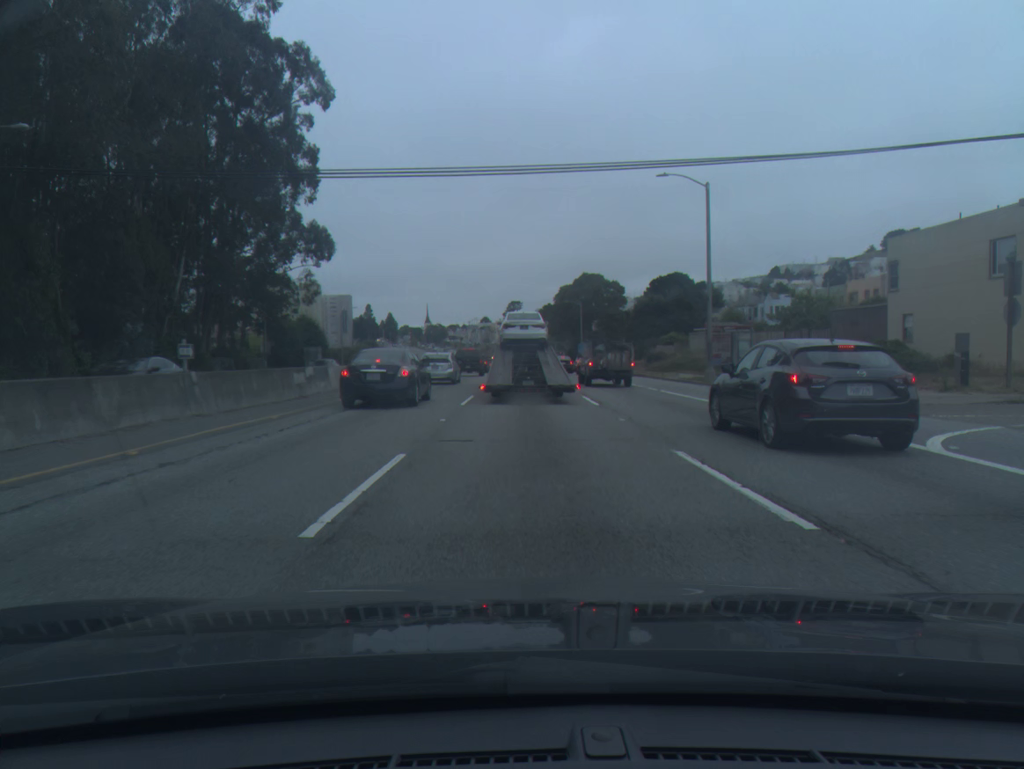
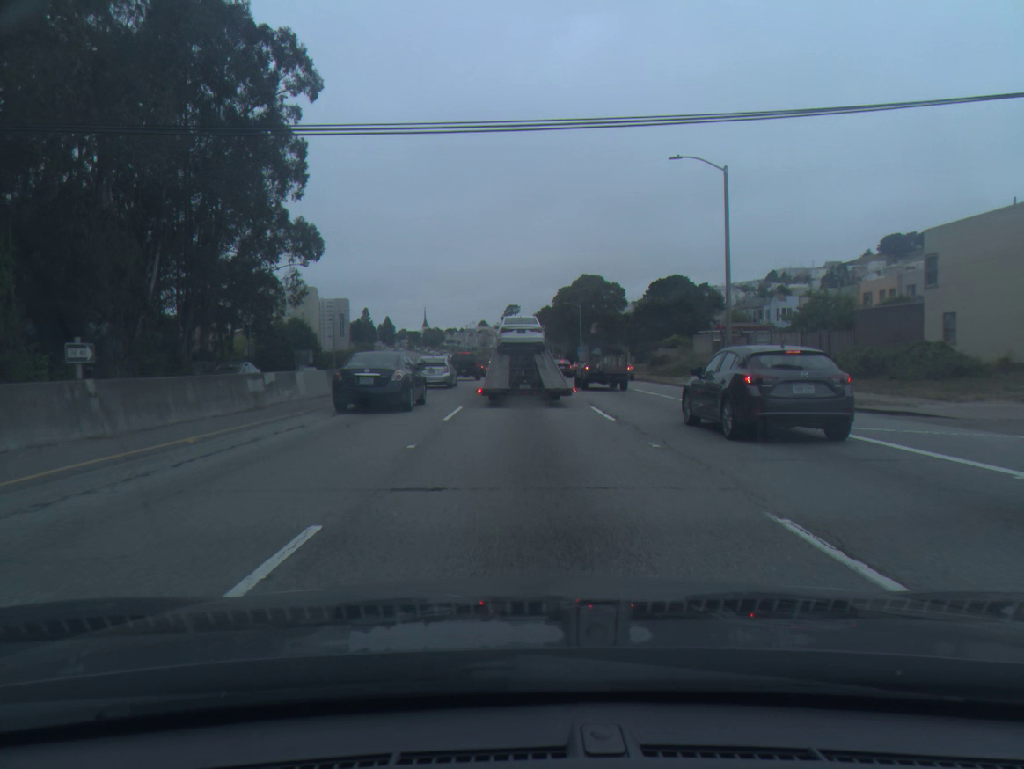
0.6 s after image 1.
(0.0, +4.0) m; 0°
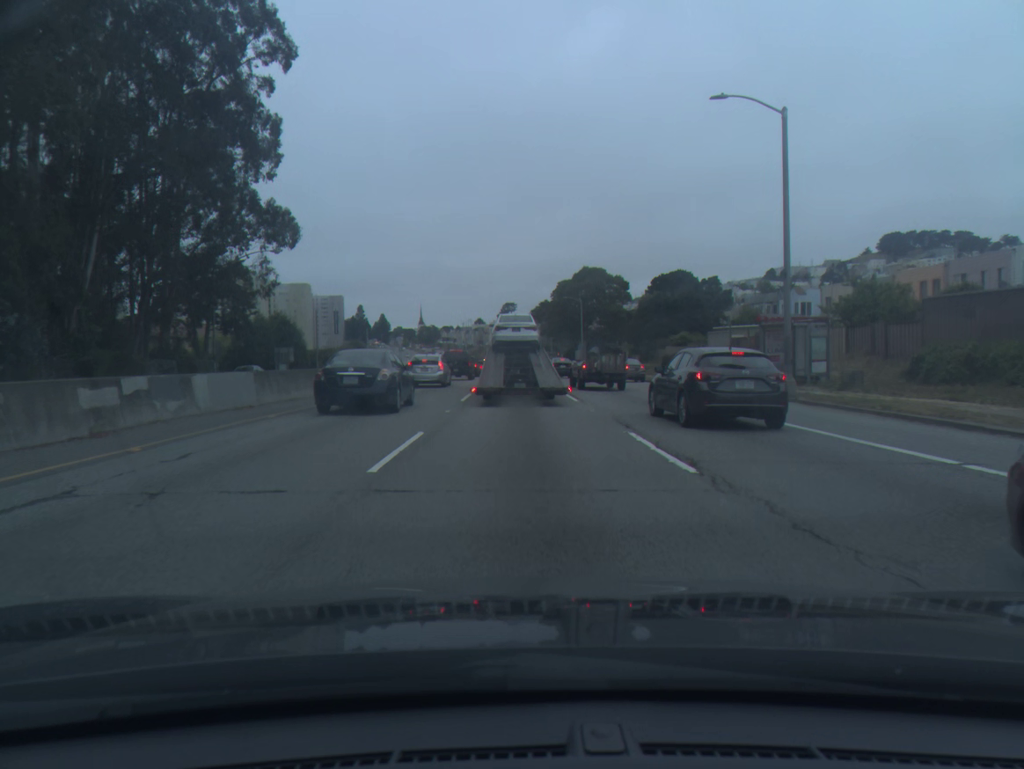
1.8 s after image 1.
(0.0, +7.7) m; 0°
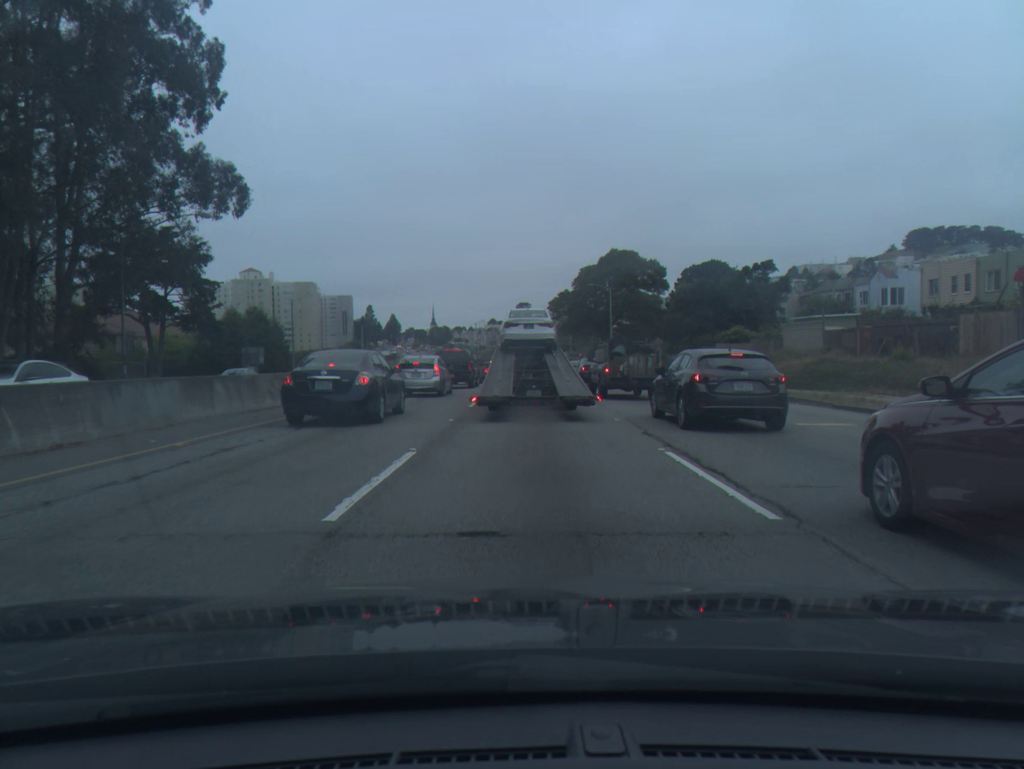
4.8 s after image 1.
(-0.1, +17.0) m; -1°
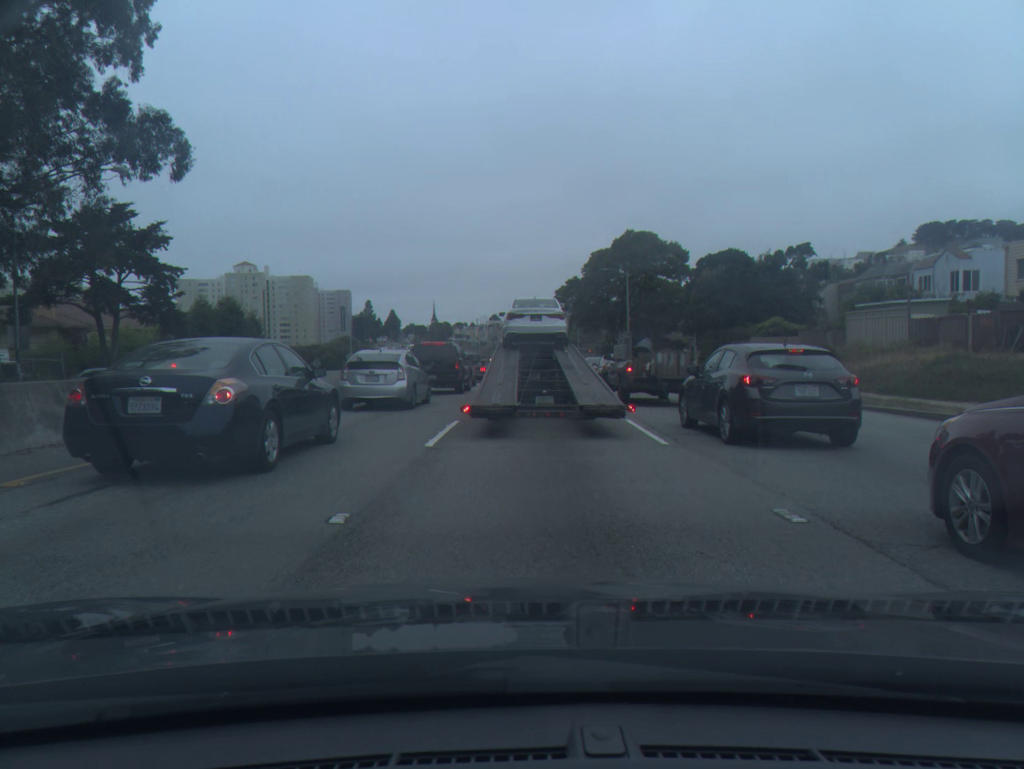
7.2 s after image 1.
(0.0, +10.2) m; 0°
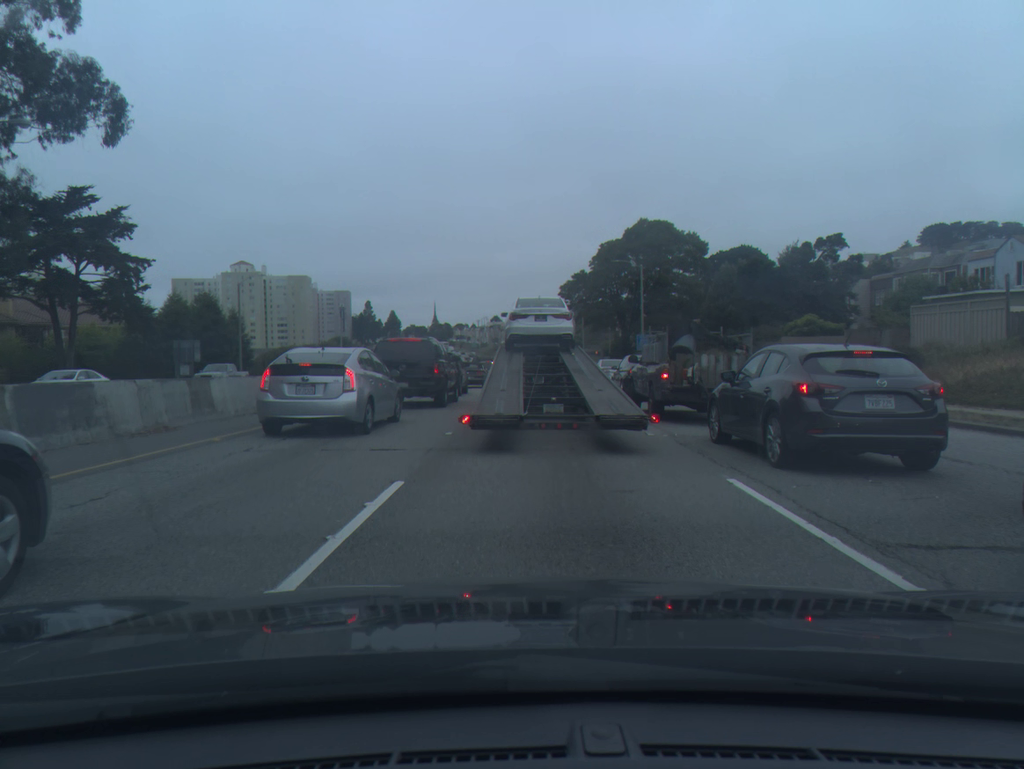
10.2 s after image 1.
(0.0, +7.4) m; 0°
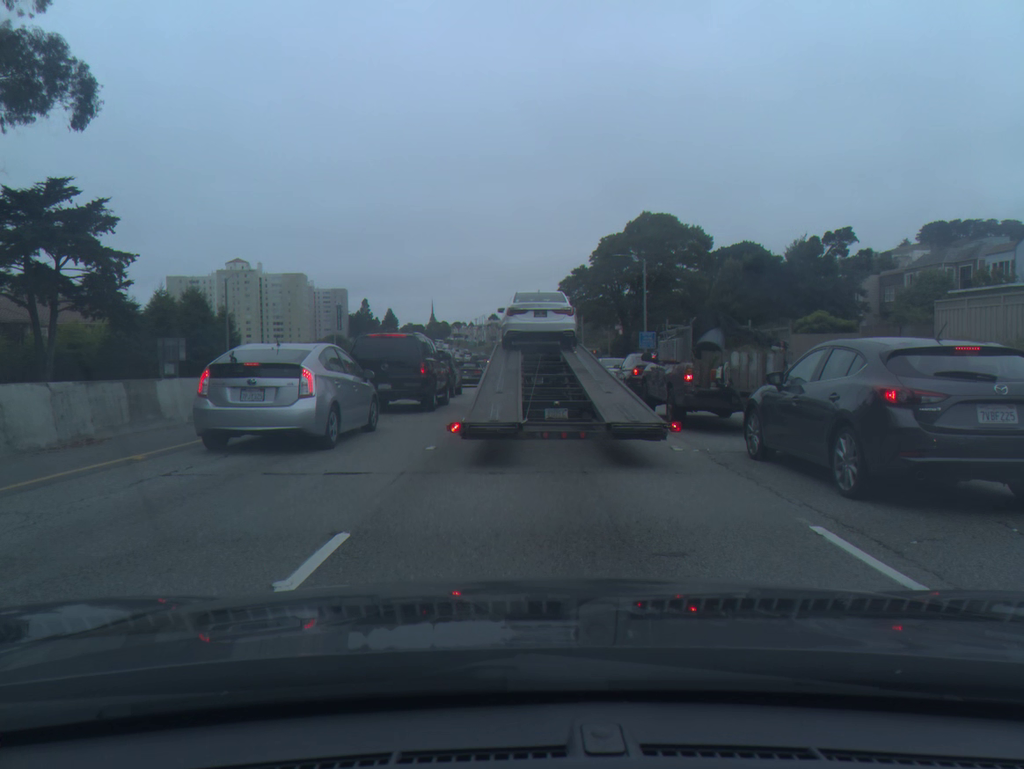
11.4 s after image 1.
(0.0, +2.4) m; 0°
